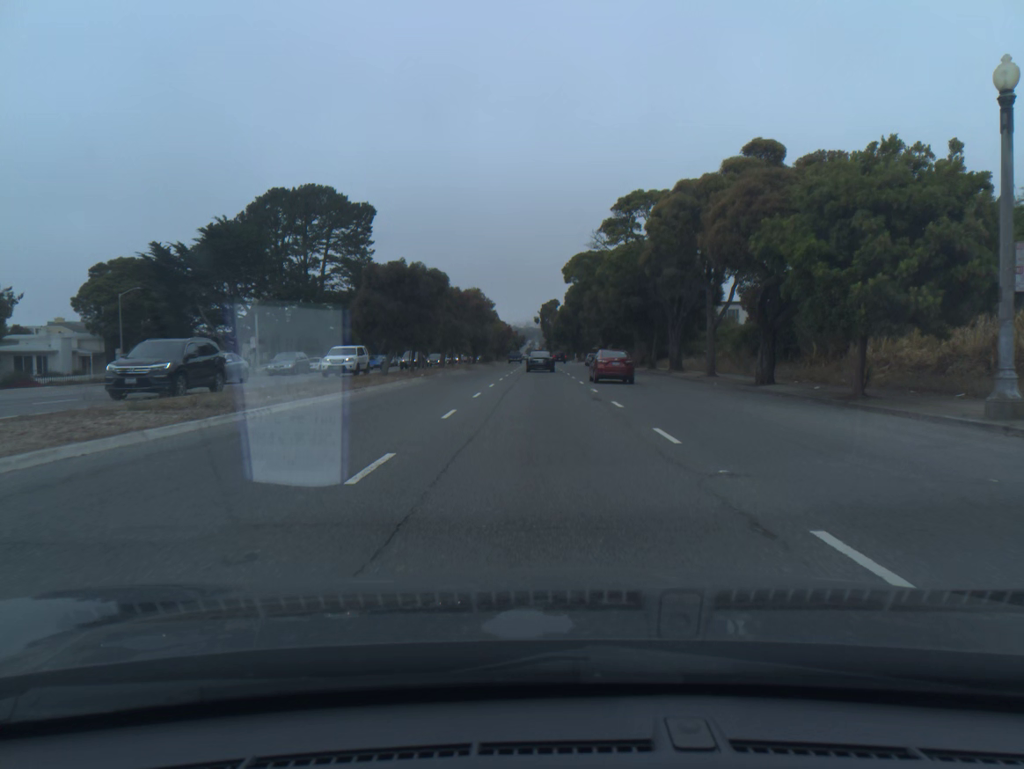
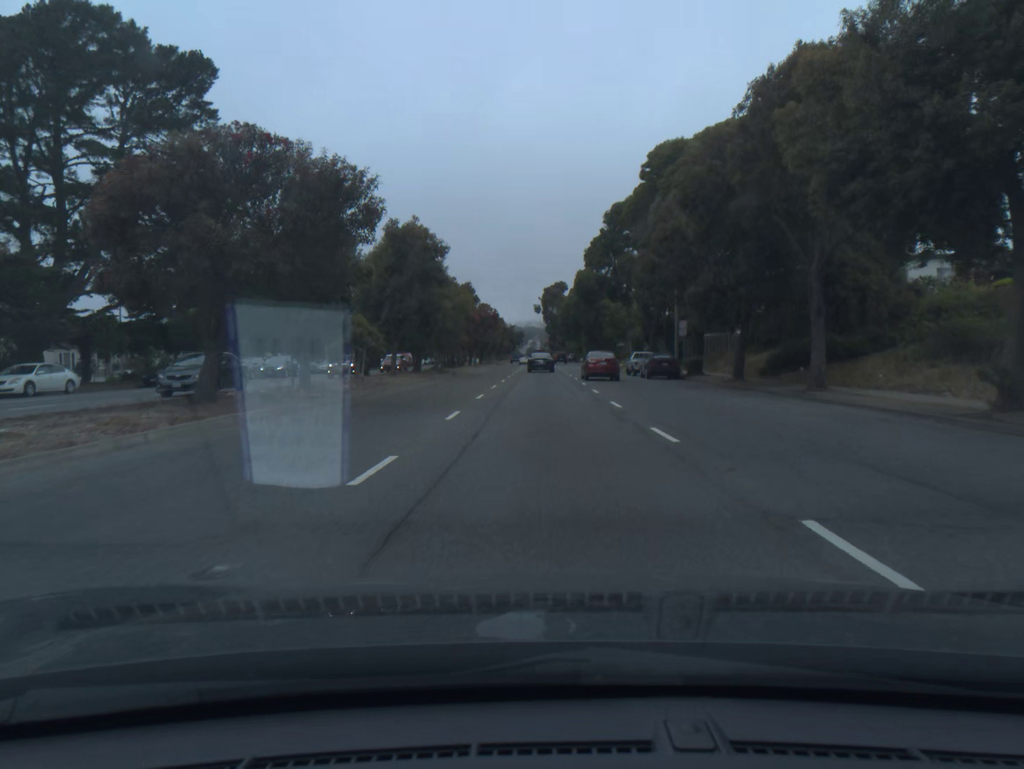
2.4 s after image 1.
(0.0, +44.0) m; 0°
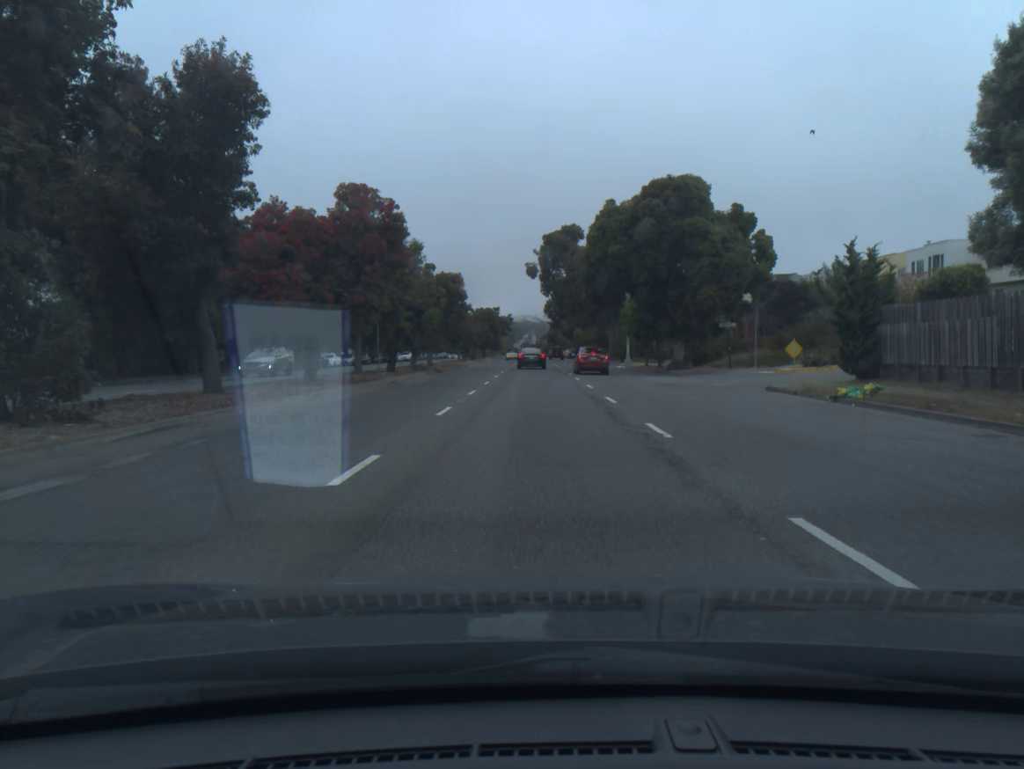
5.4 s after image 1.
(+0.1, +58.6) m; 0°
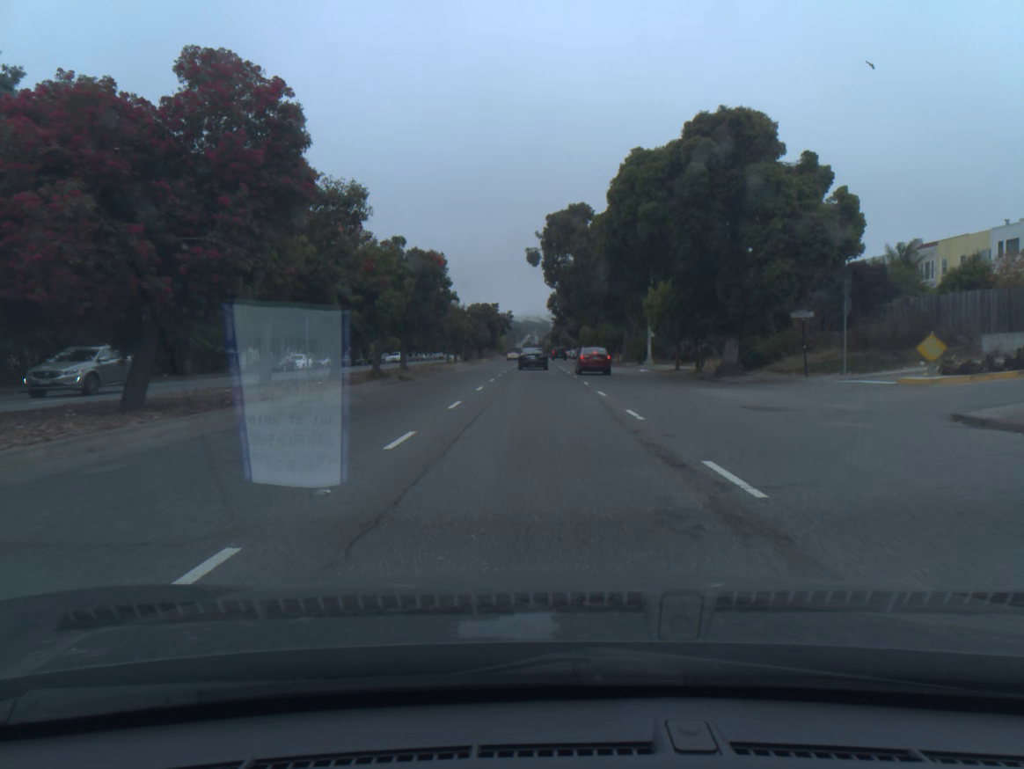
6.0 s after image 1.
(0.0, +11.8) m; 0°
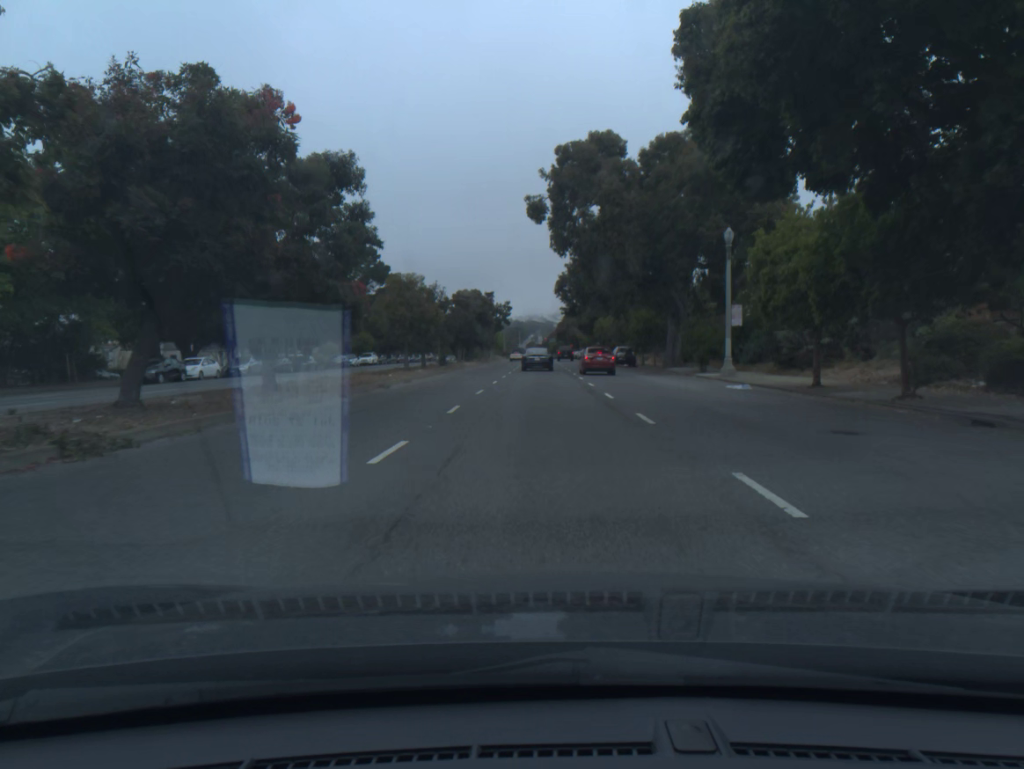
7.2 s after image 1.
(-0.1, +23.0) m; 0°
